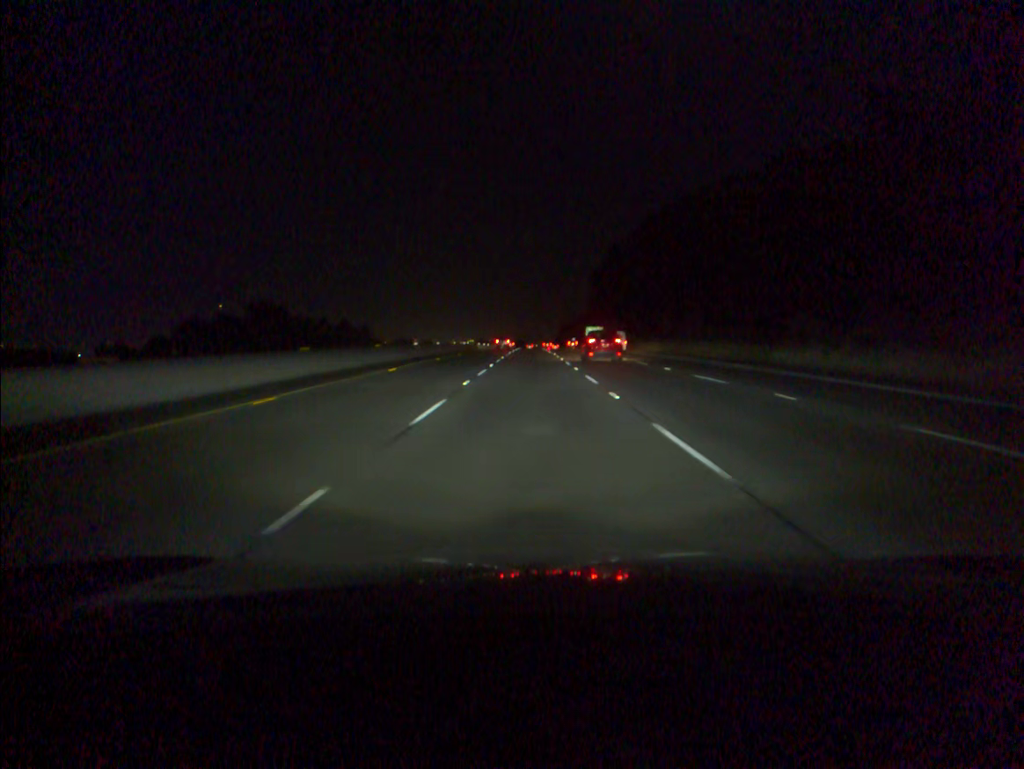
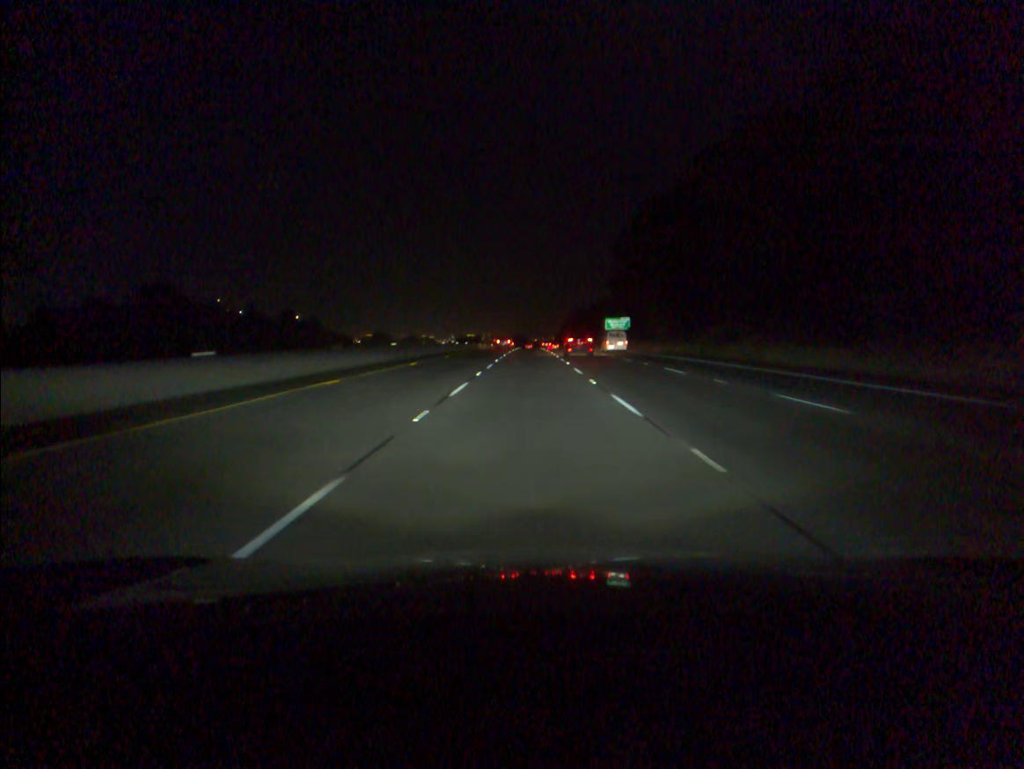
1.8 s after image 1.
(0.0, +52.9) m; 0°
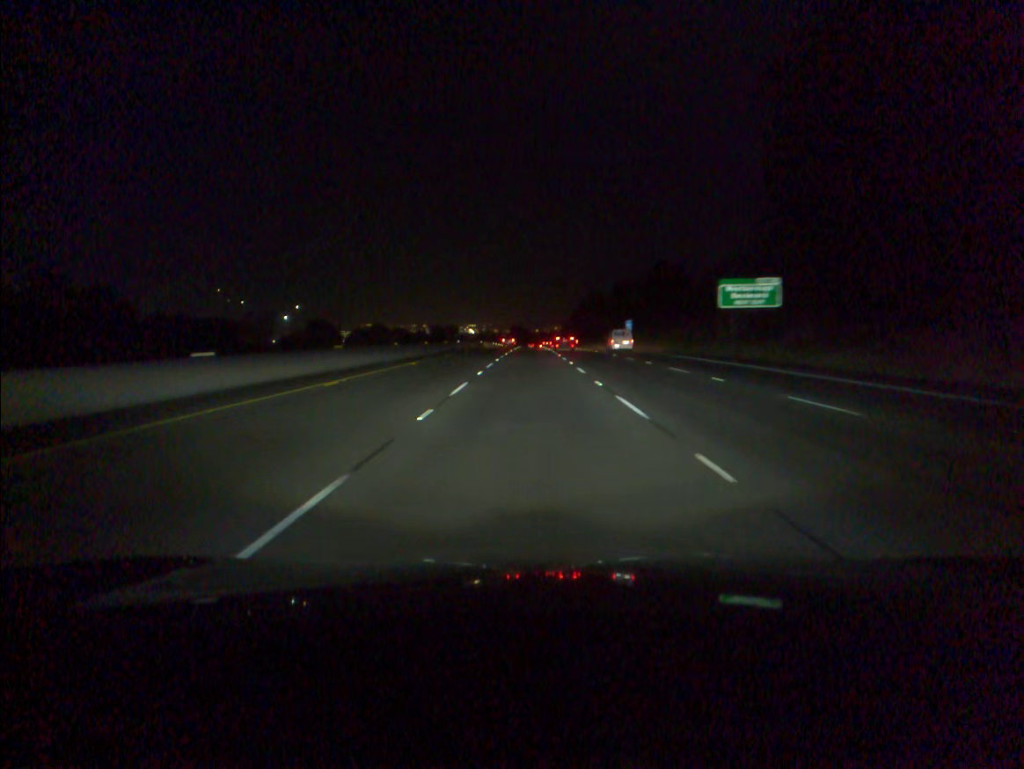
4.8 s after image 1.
(-0.1, +87.9) m; 0°
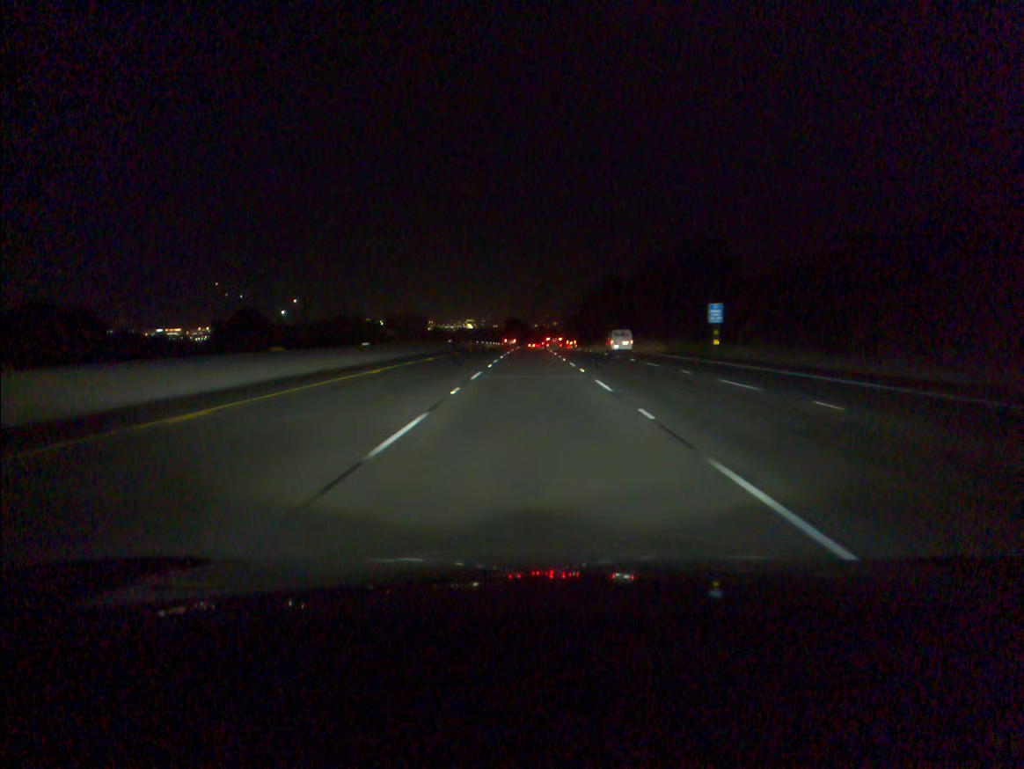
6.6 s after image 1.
(0.0, +52.7) m; 0°
